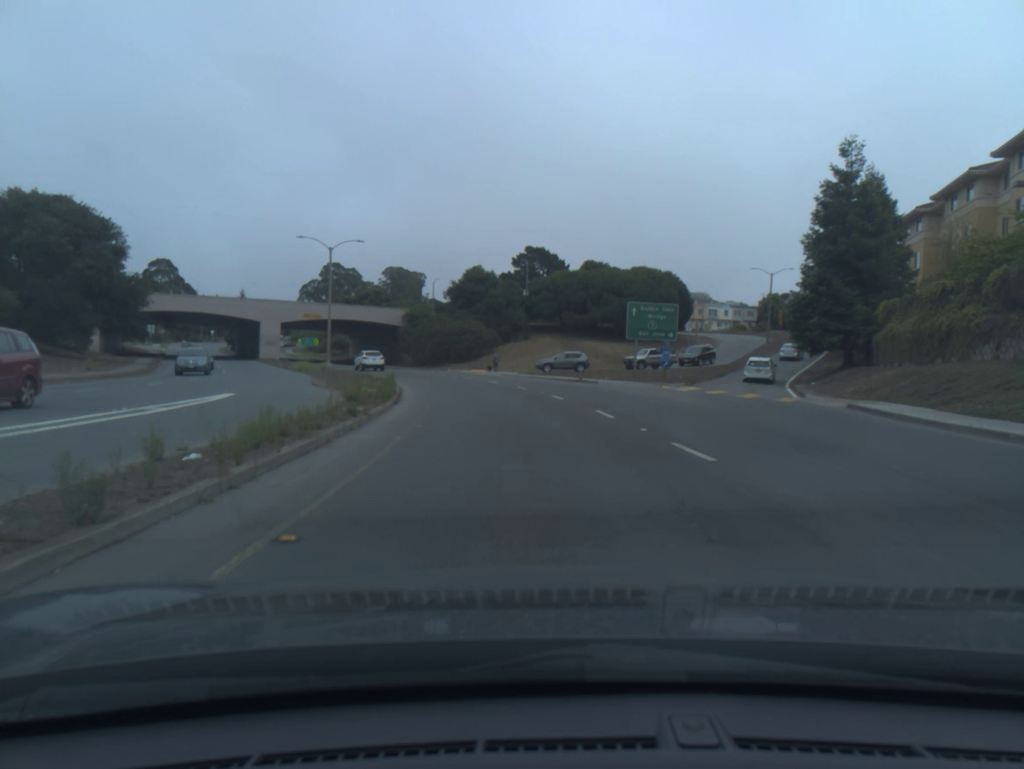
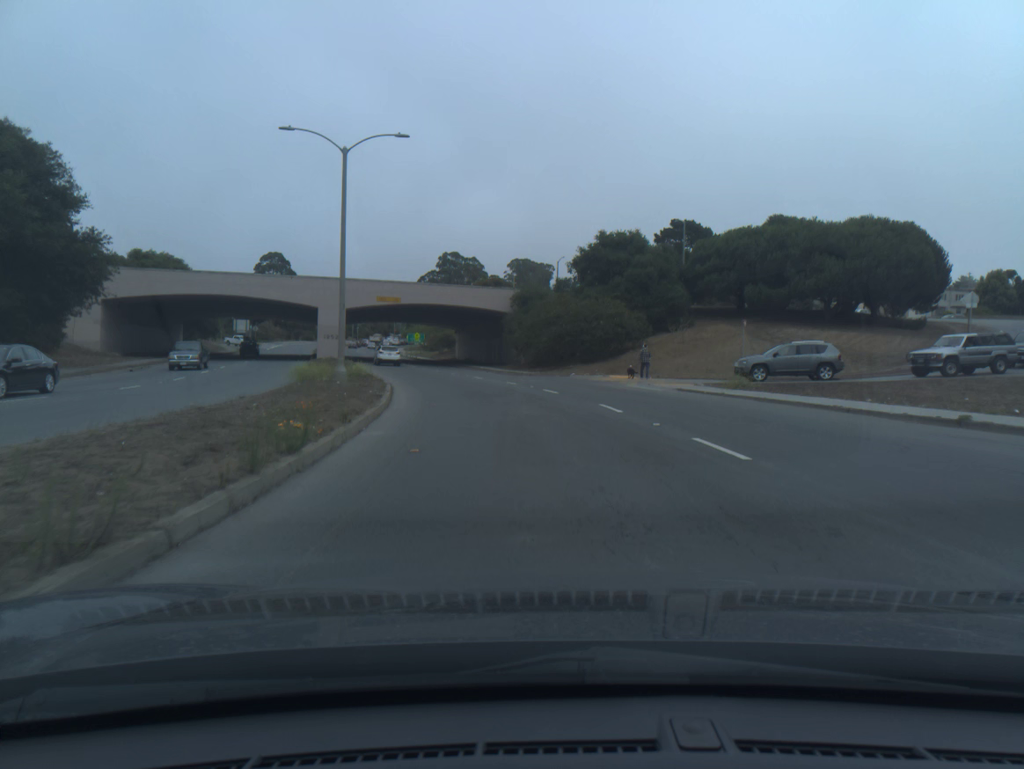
(-2.7, +28.5) m; -10°
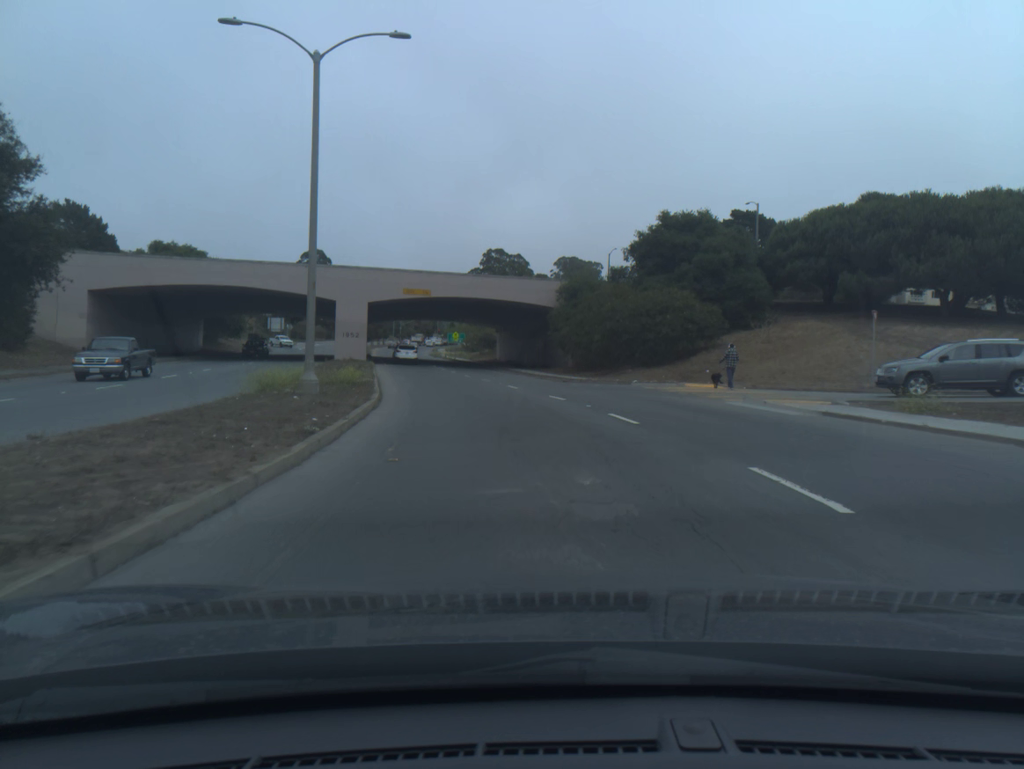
(-0.3, +9.9) m; -3°
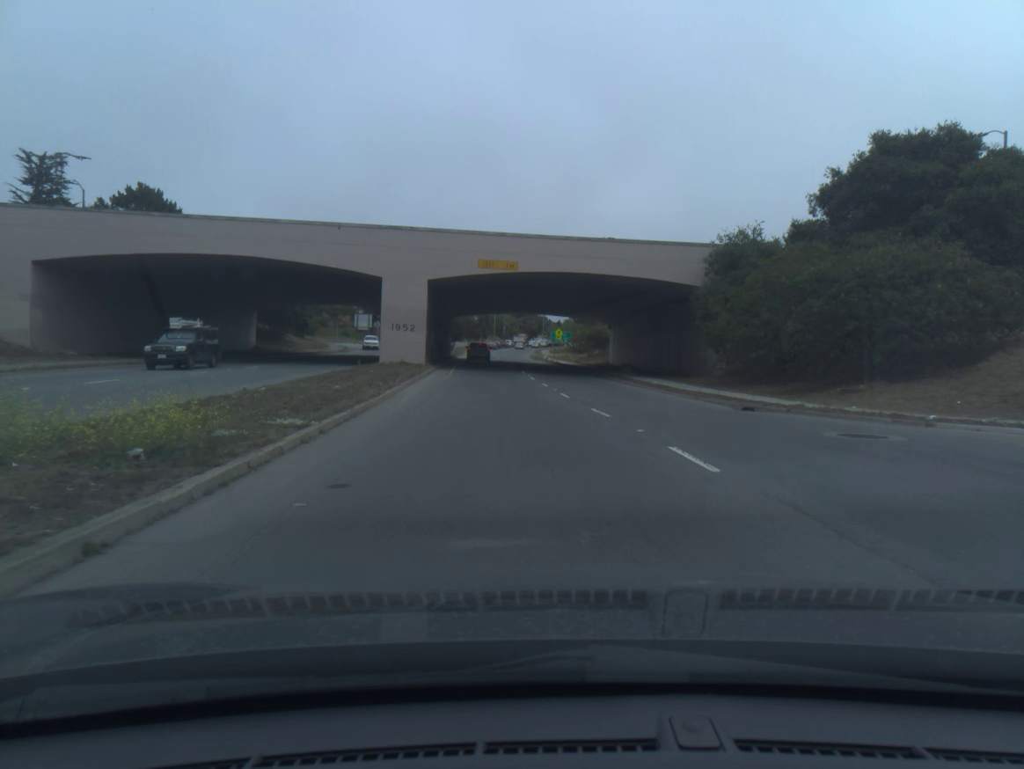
(-1.4, +19.7) m; -8°
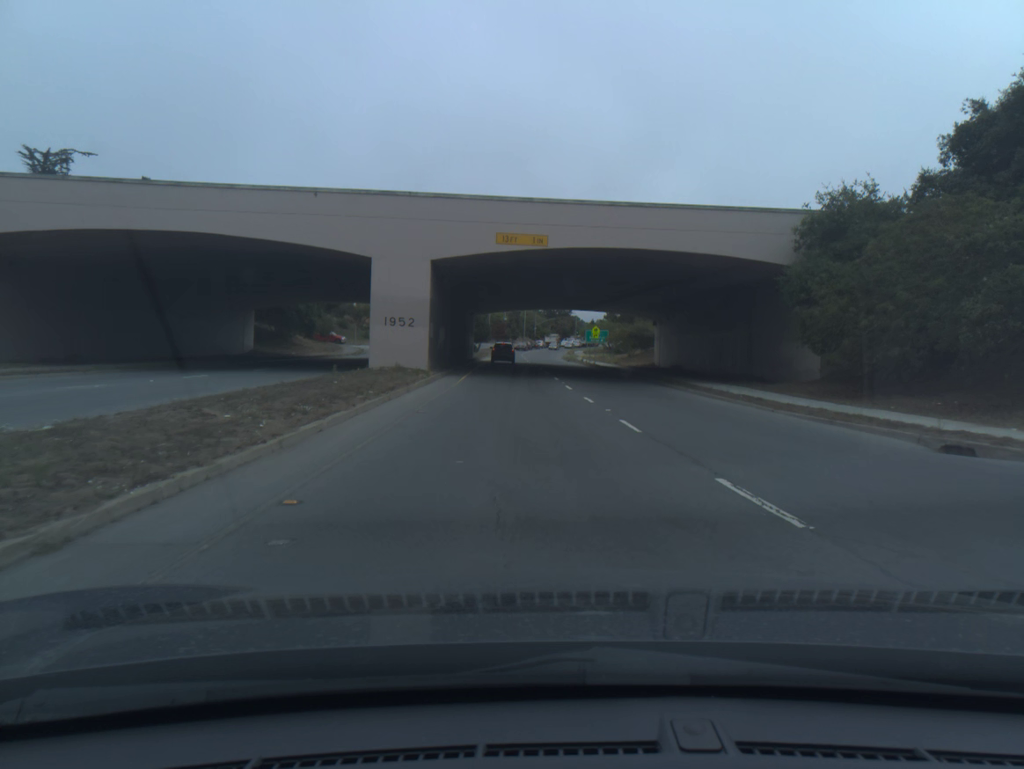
(-0.2, +9.9) m; -2°
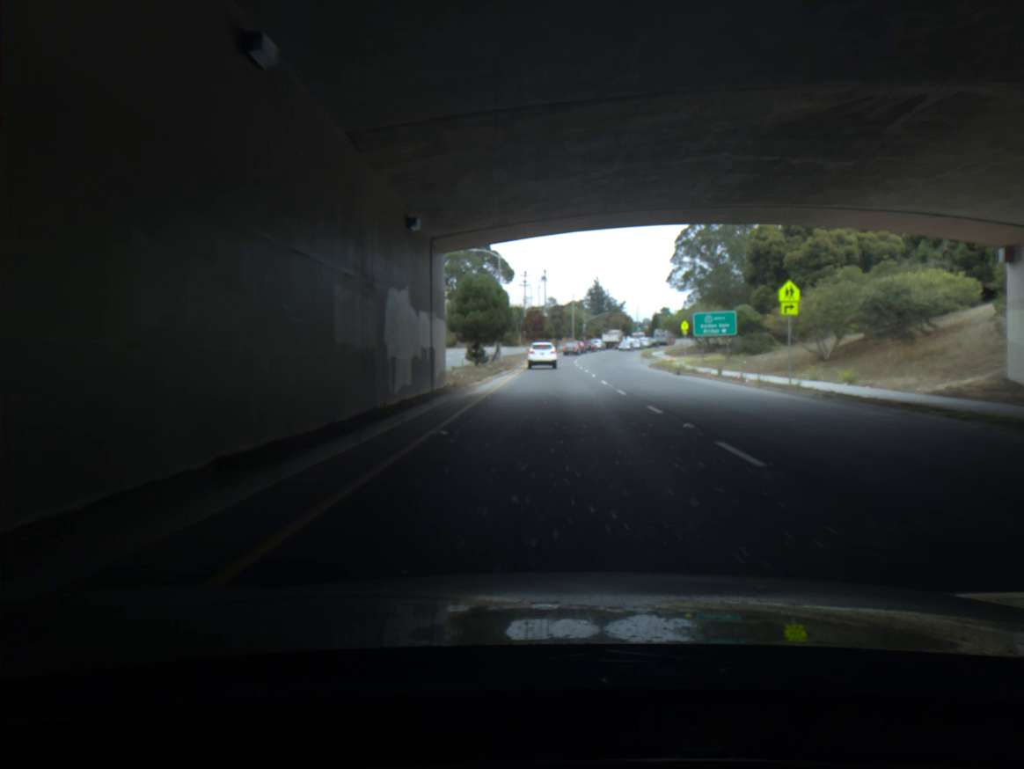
(-2.2, +48.3) m; -3°
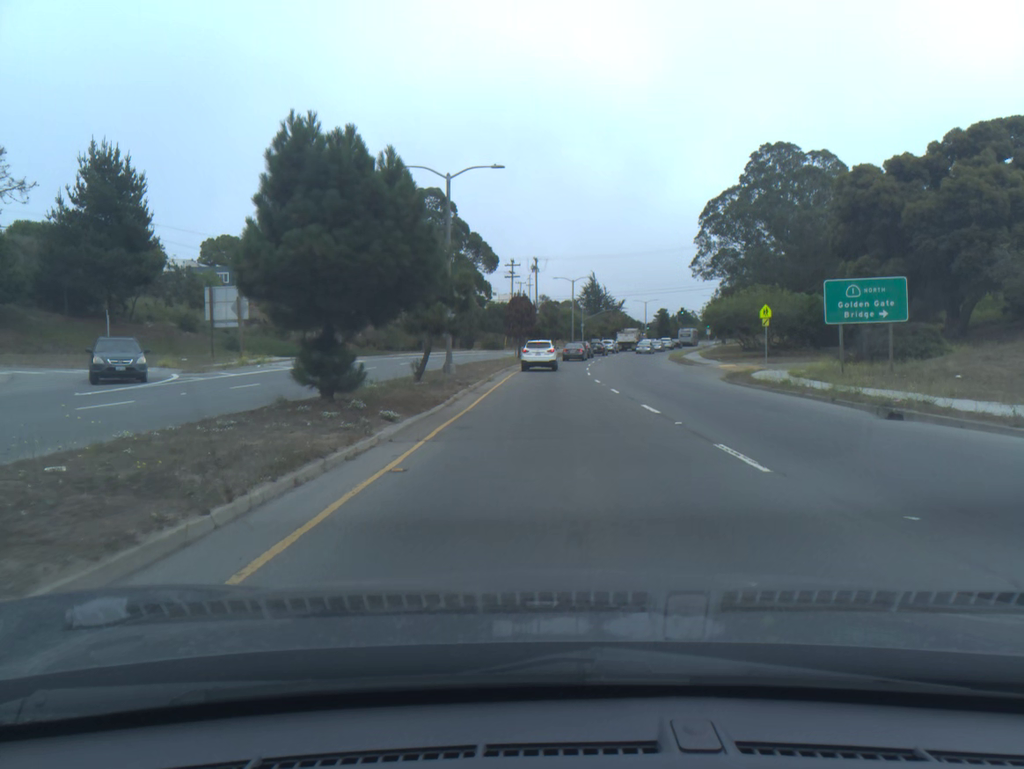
(+0.2, +30.1) m; +1°
